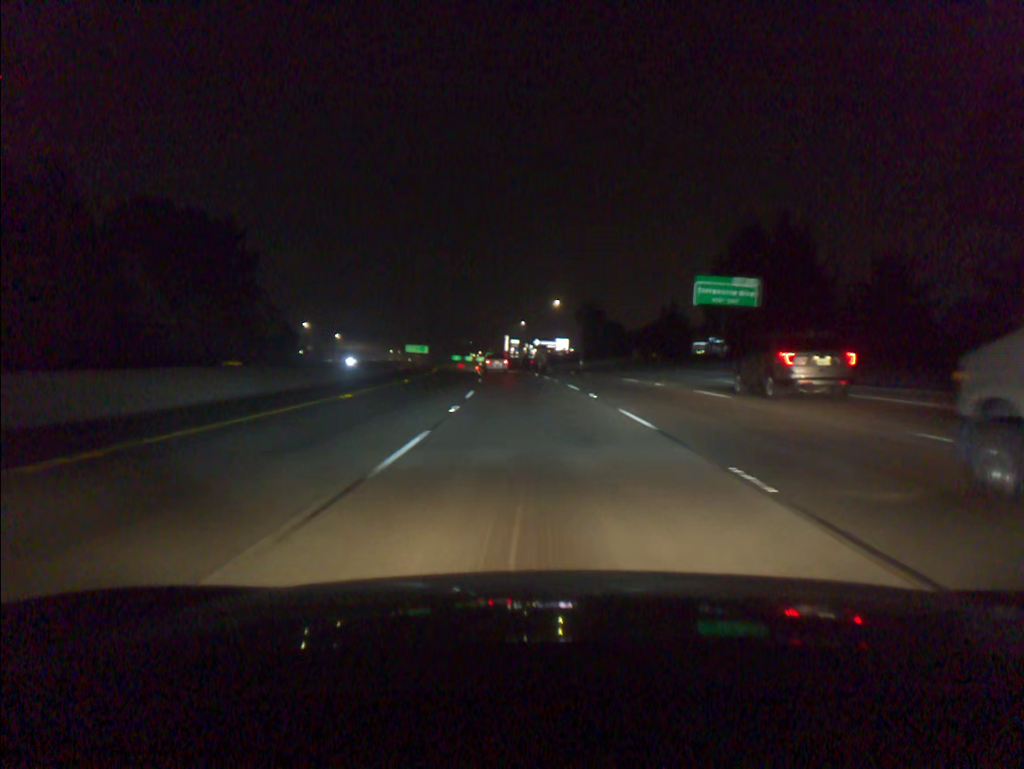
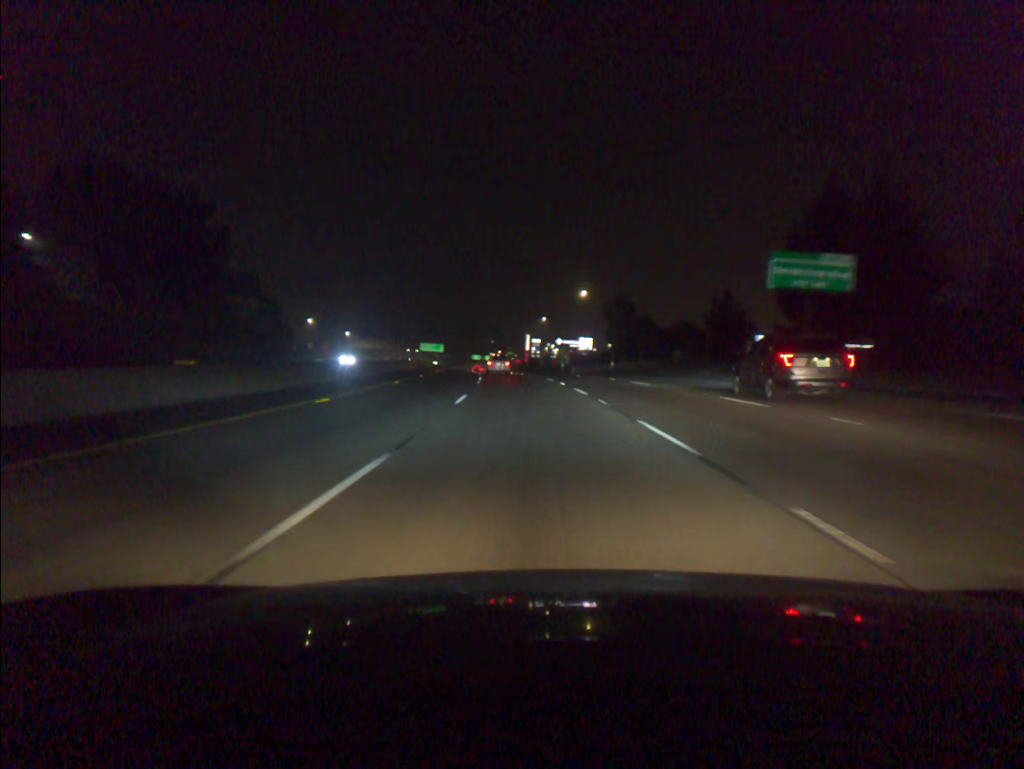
(-0.2, +17.9) m; -2°
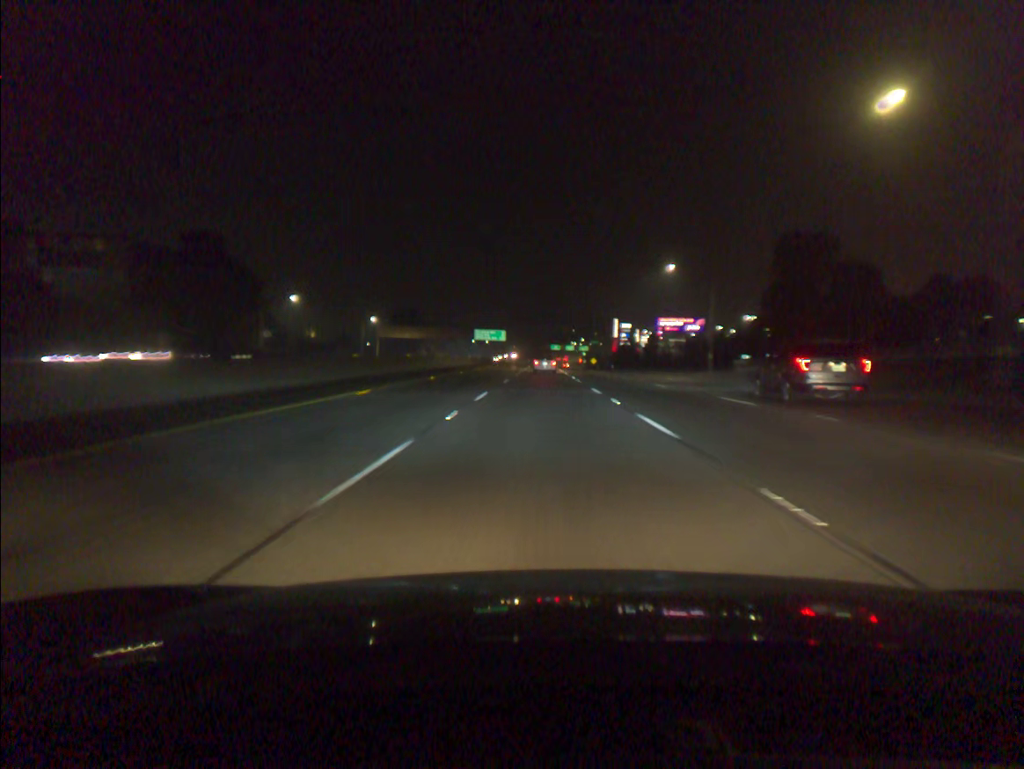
(-4.0, +70.9) m; -6°
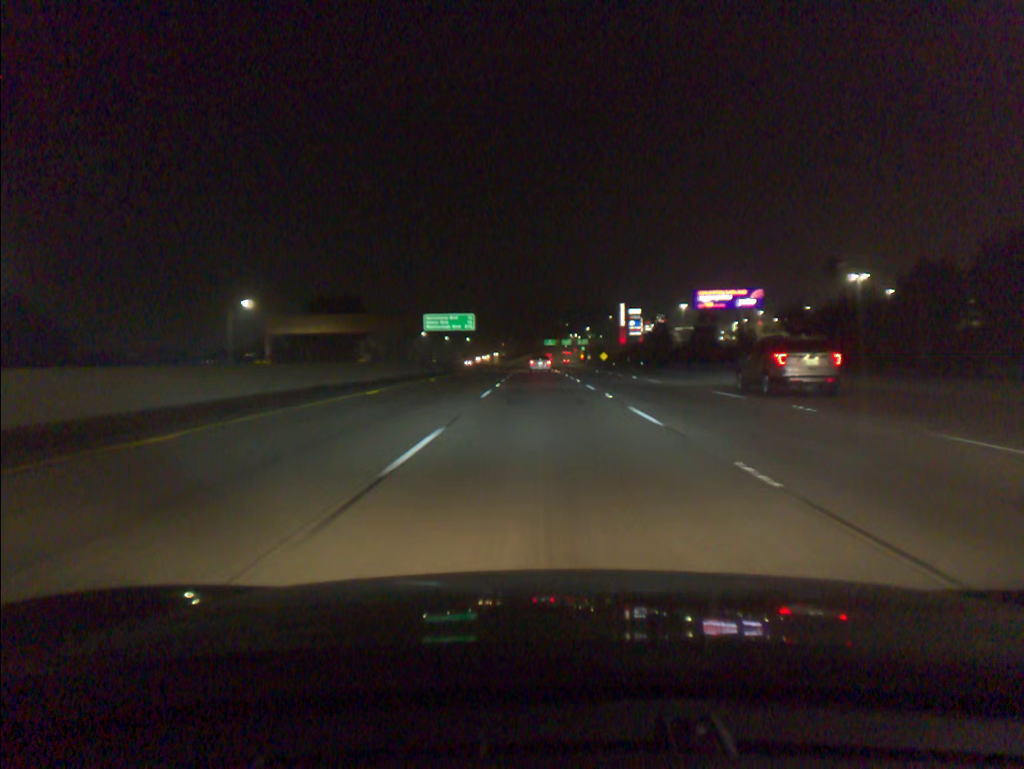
(-0.1, +71.2) m; +1°
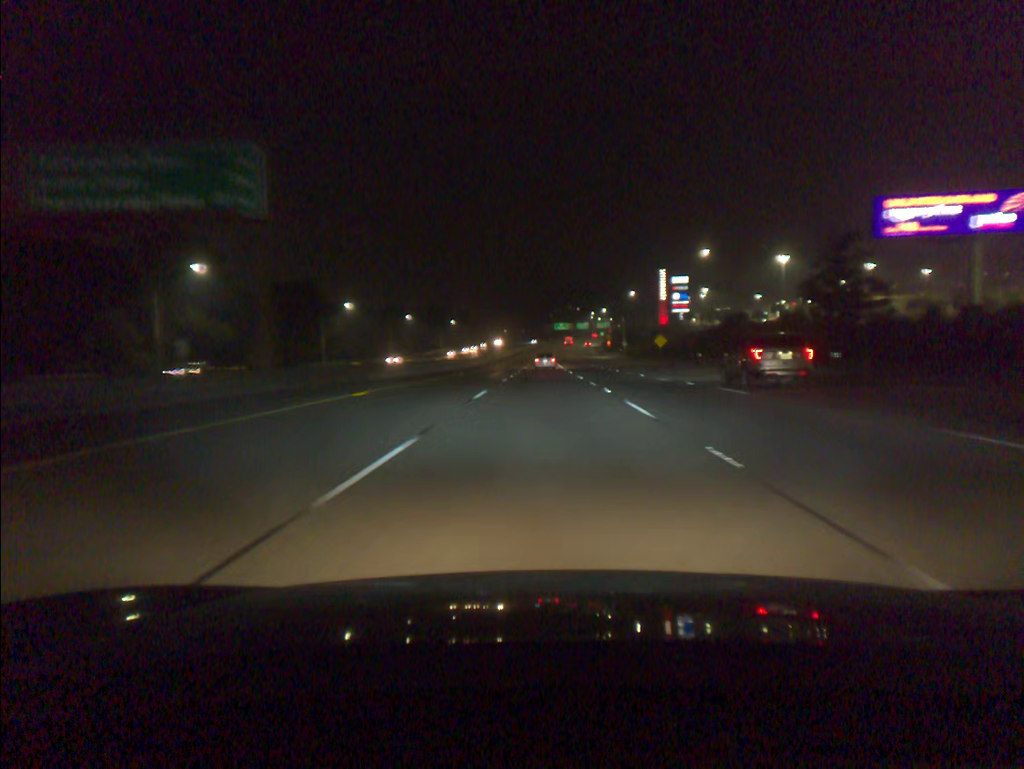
(-0.6, +89.7) m; -1°
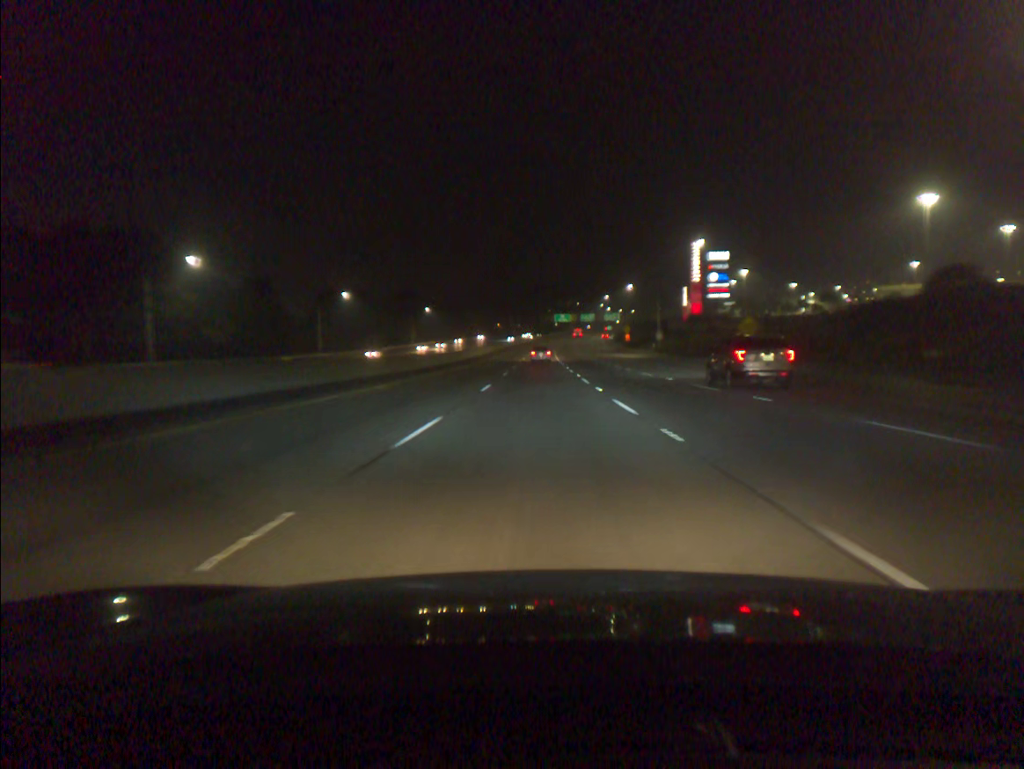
(+0.1, +54.5) m; 0°
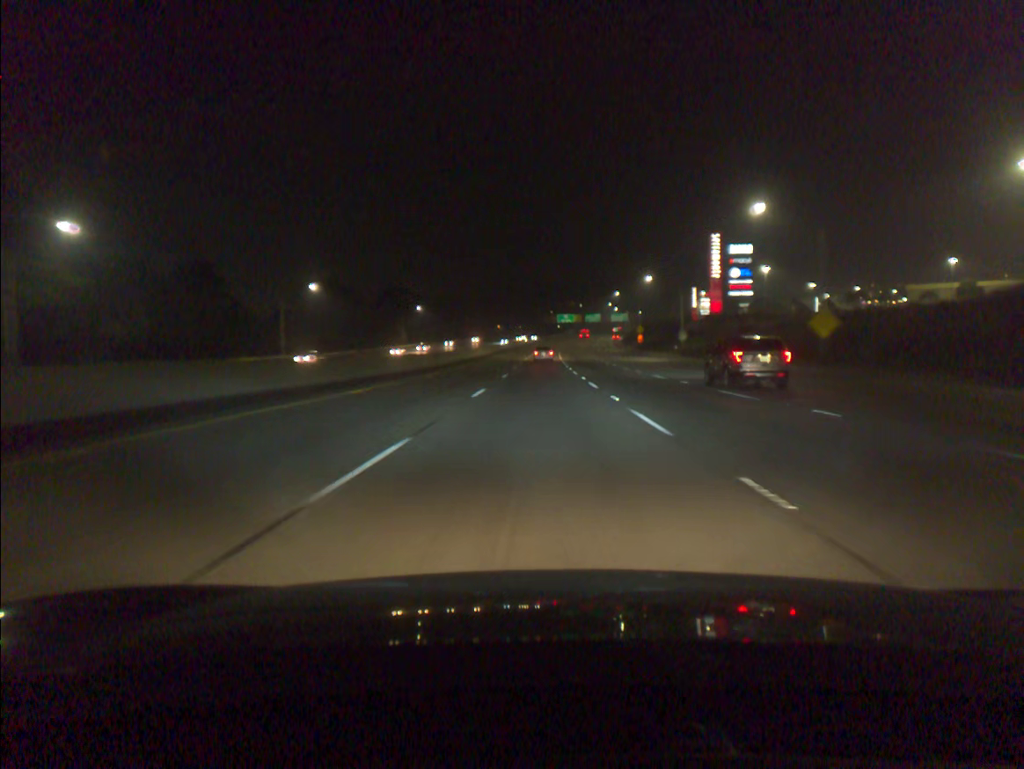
(0.0, +18.3) m; 0°
